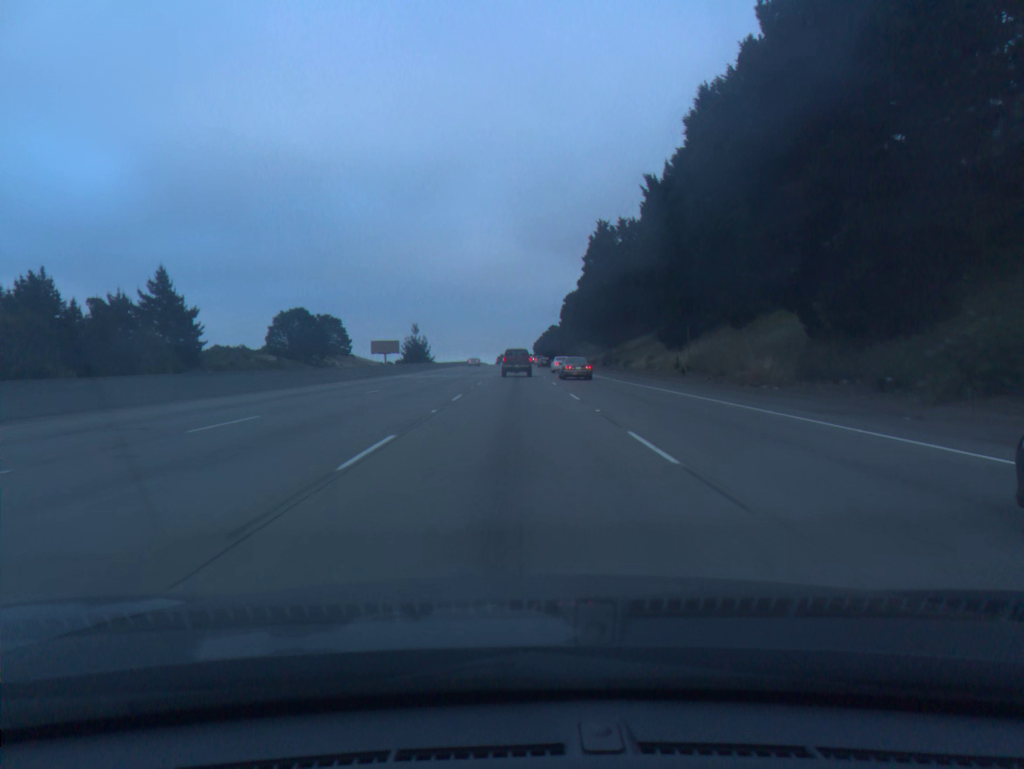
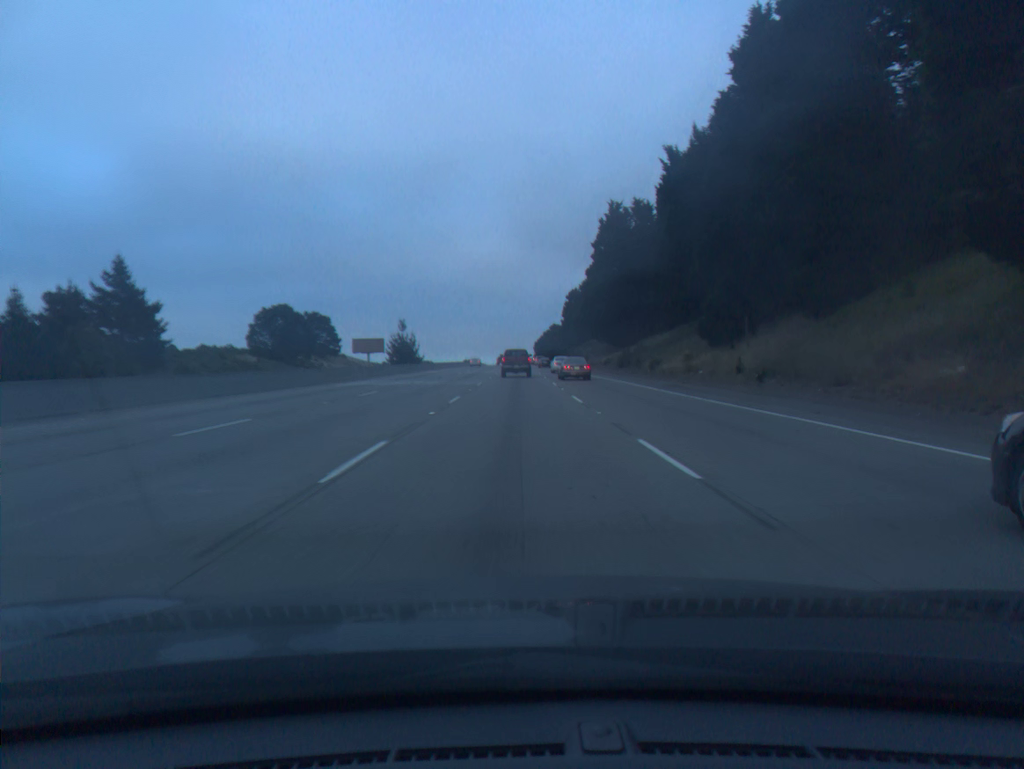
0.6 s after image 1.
(0.0, +15.3) m; 0°
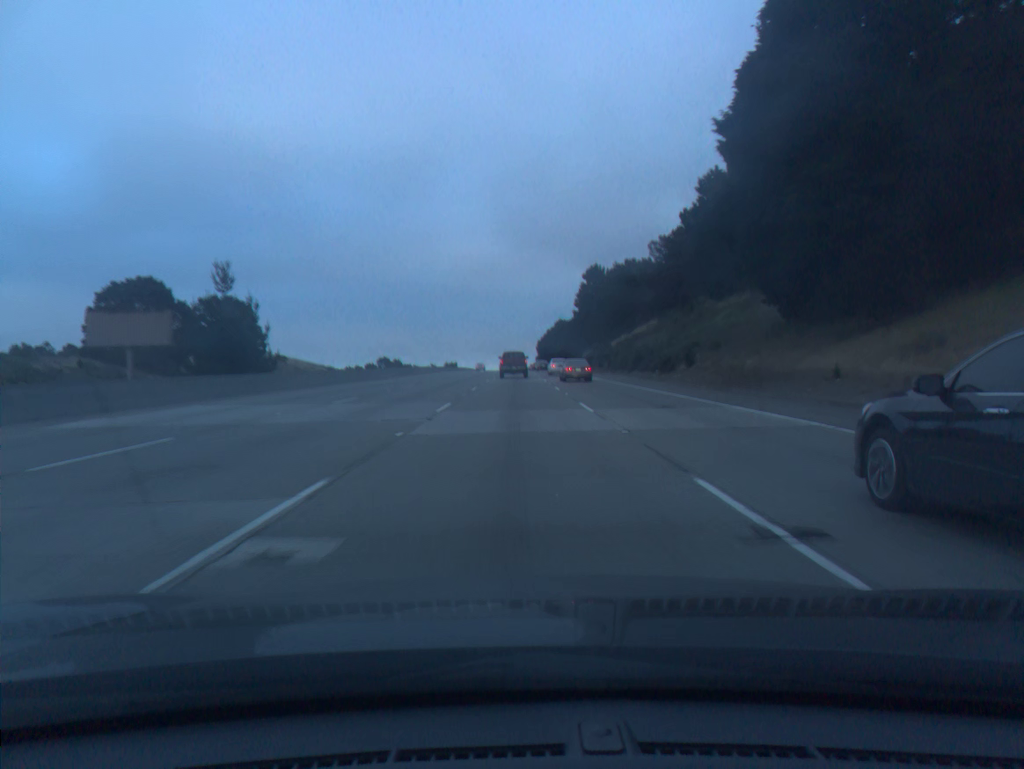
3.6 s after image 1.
(+0.1, +76.8) m; 0°
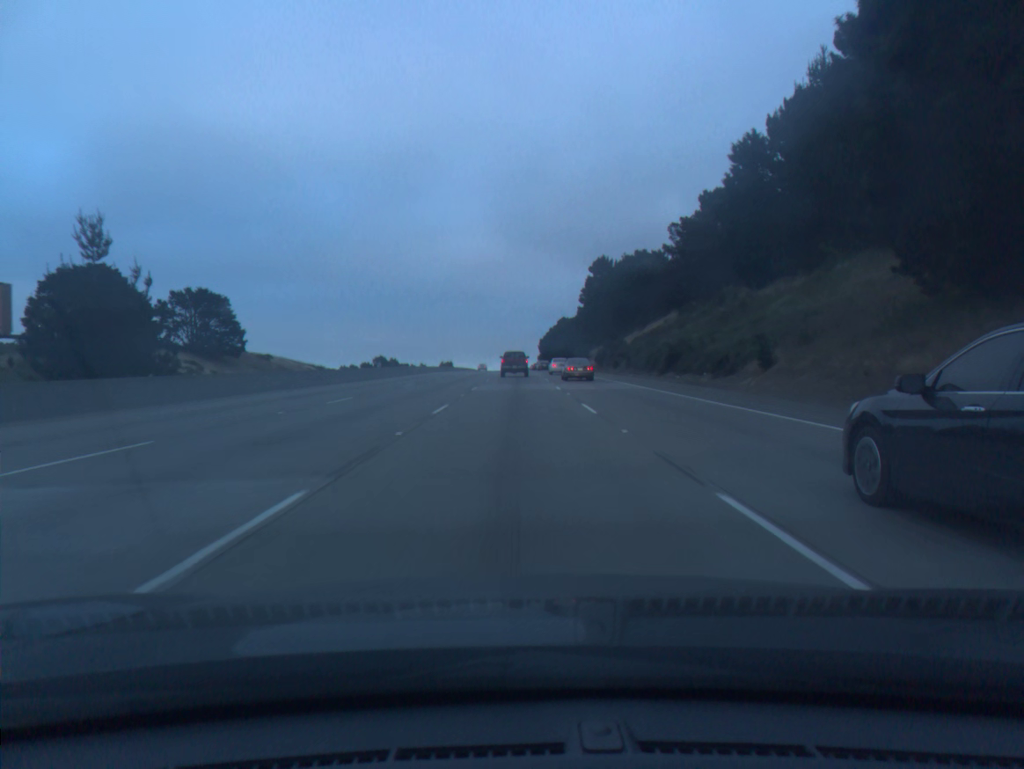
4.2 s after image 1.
(0.0, +15.5) m; 0°
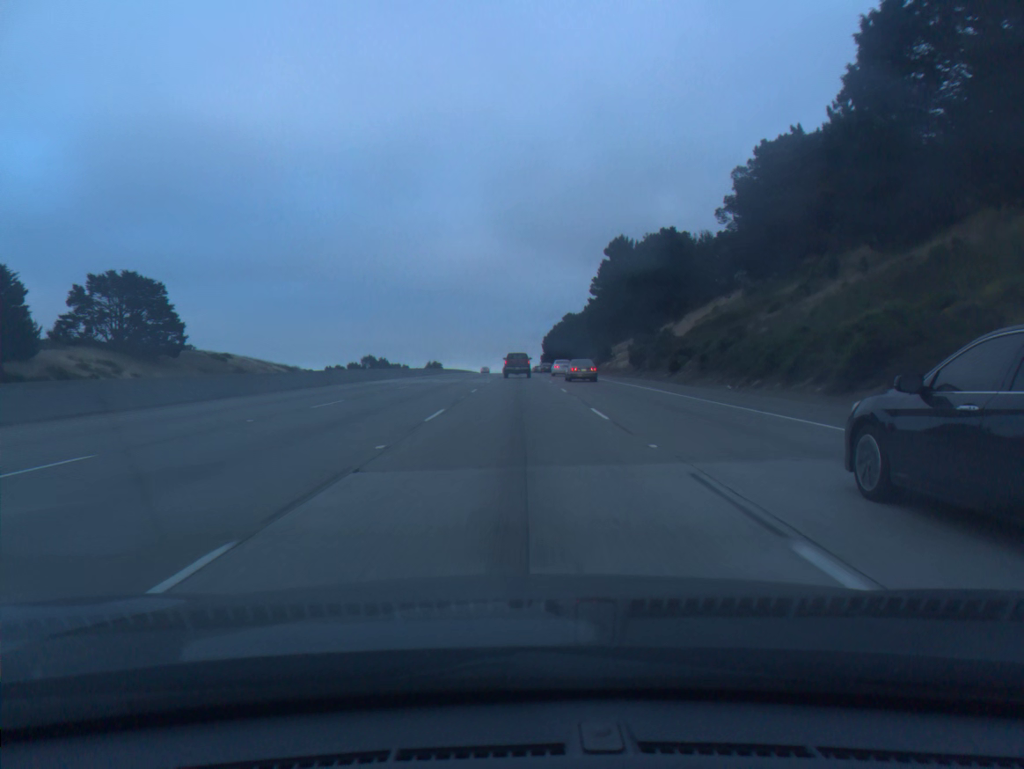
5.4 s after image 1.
(0.0, +31.1) m; 0°
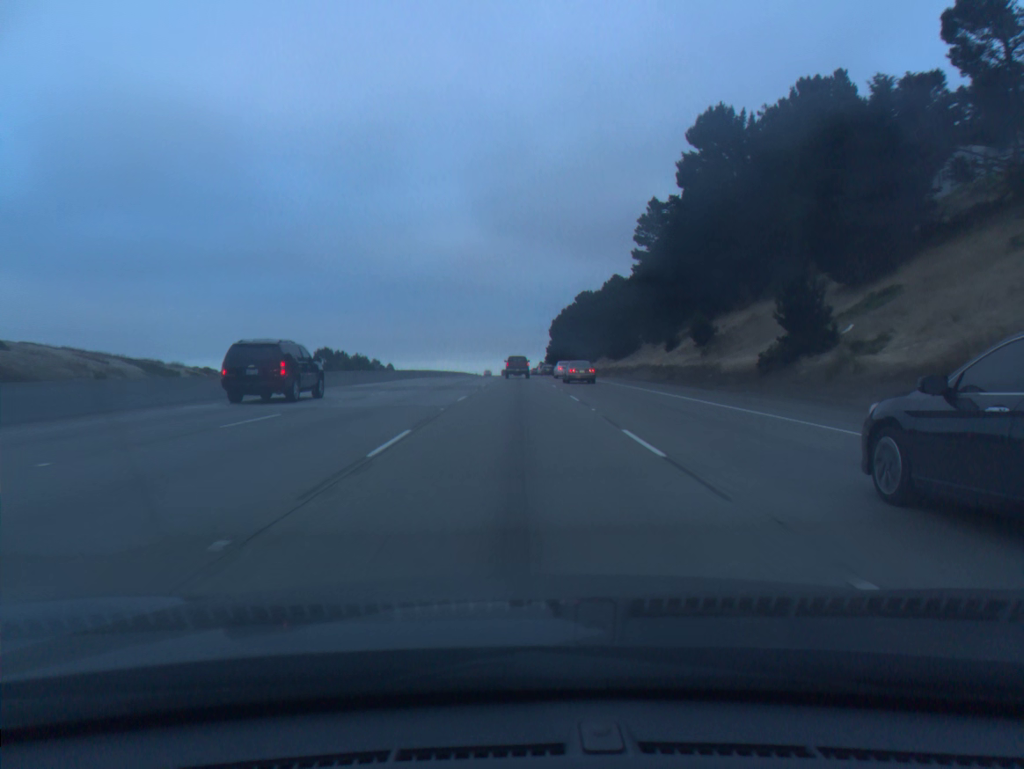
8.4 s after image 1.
(+0.2, +79.3) m; 0°
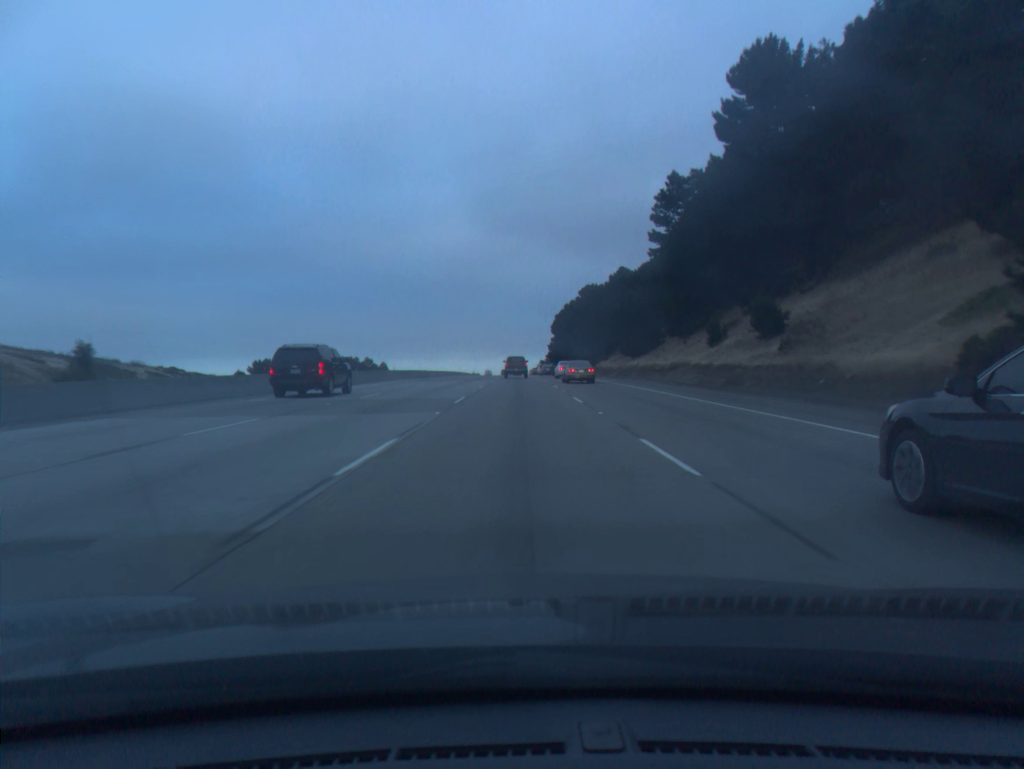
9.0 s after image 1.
(0.0, +16.2) m; 0°
